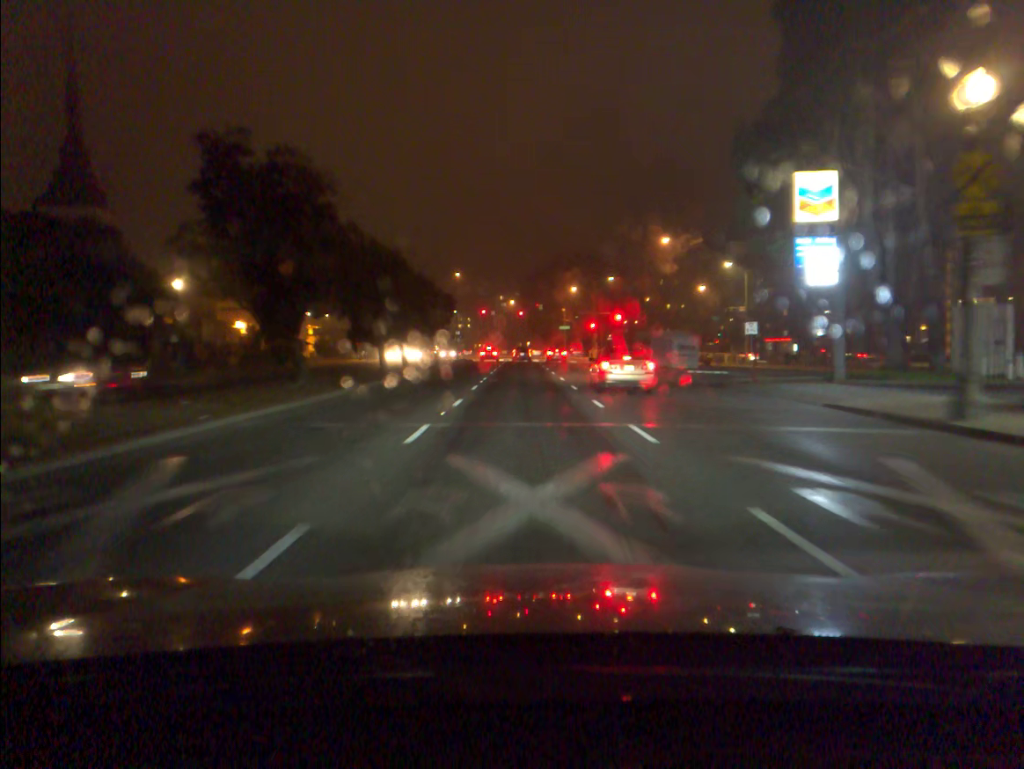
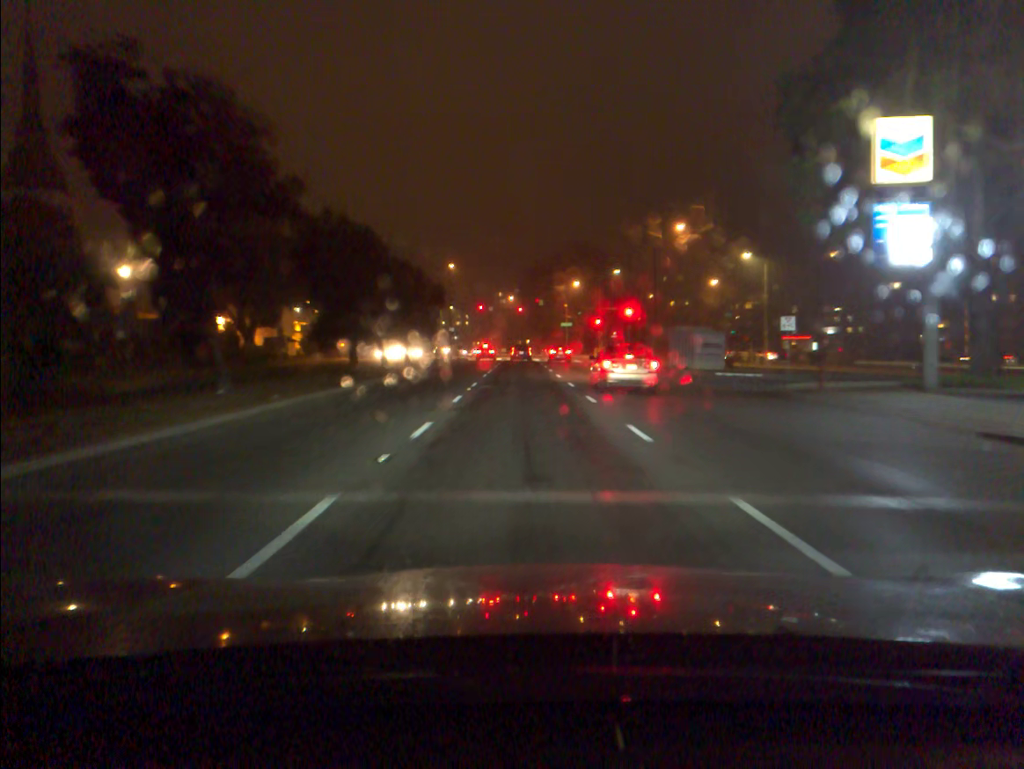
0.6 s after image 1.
(0.0, +7.0) m; 0°
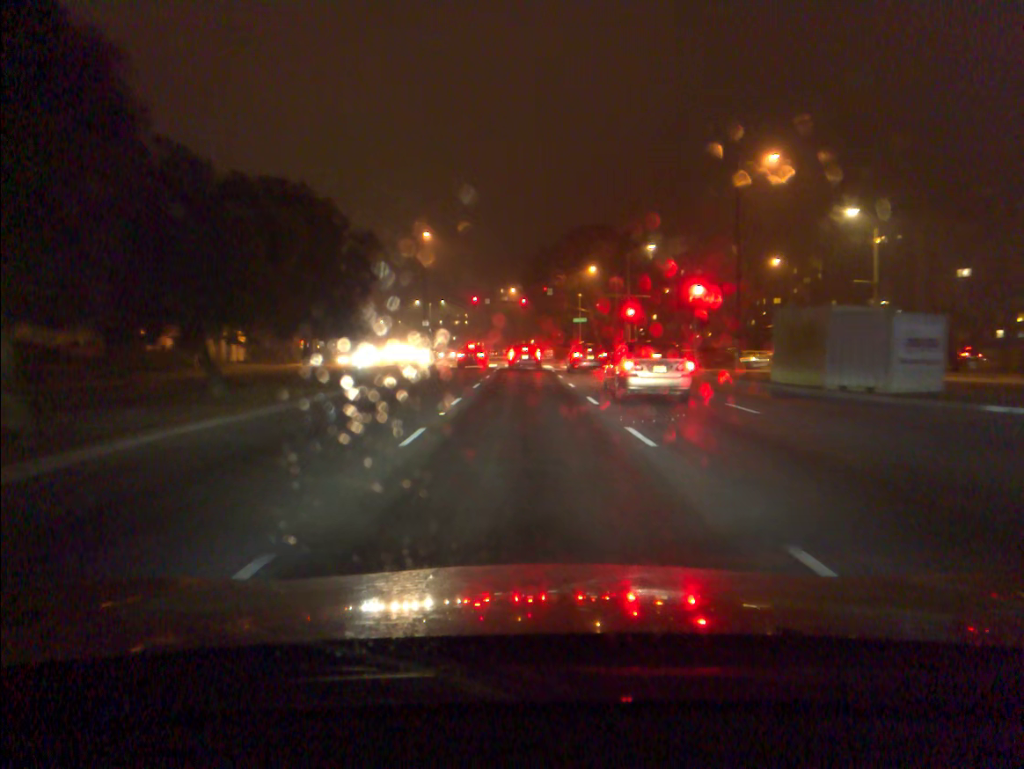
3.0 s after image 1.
(0.0, +24.3) m; 0°
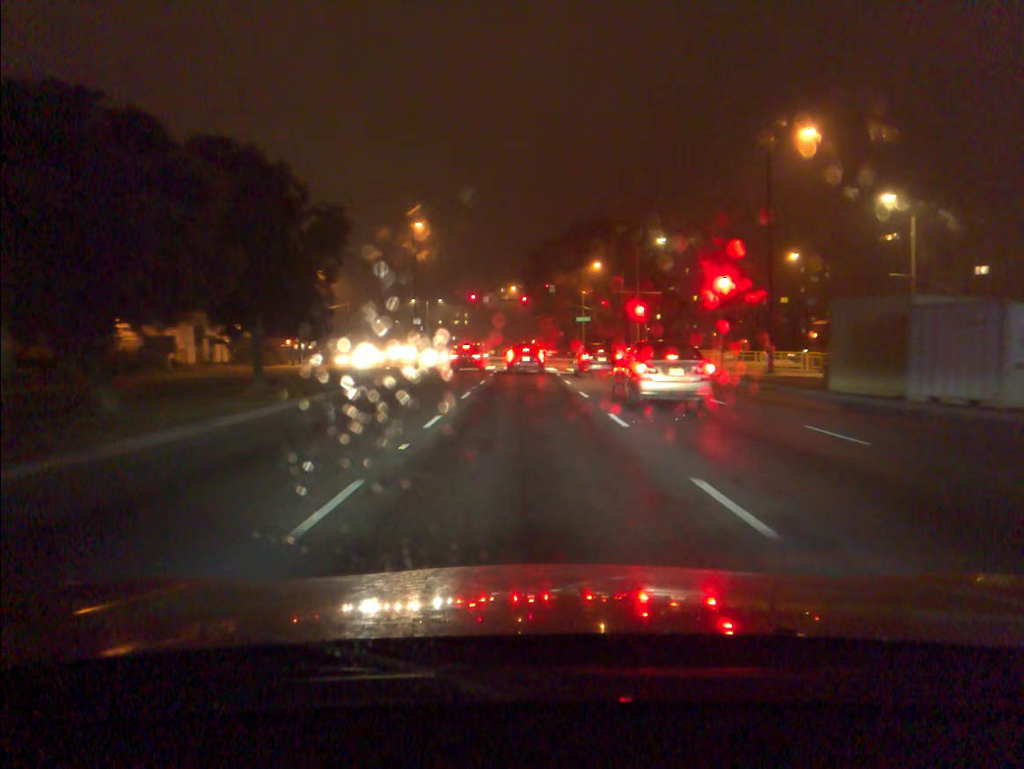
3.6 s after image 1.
(0.0, +5.1) m; 0°
